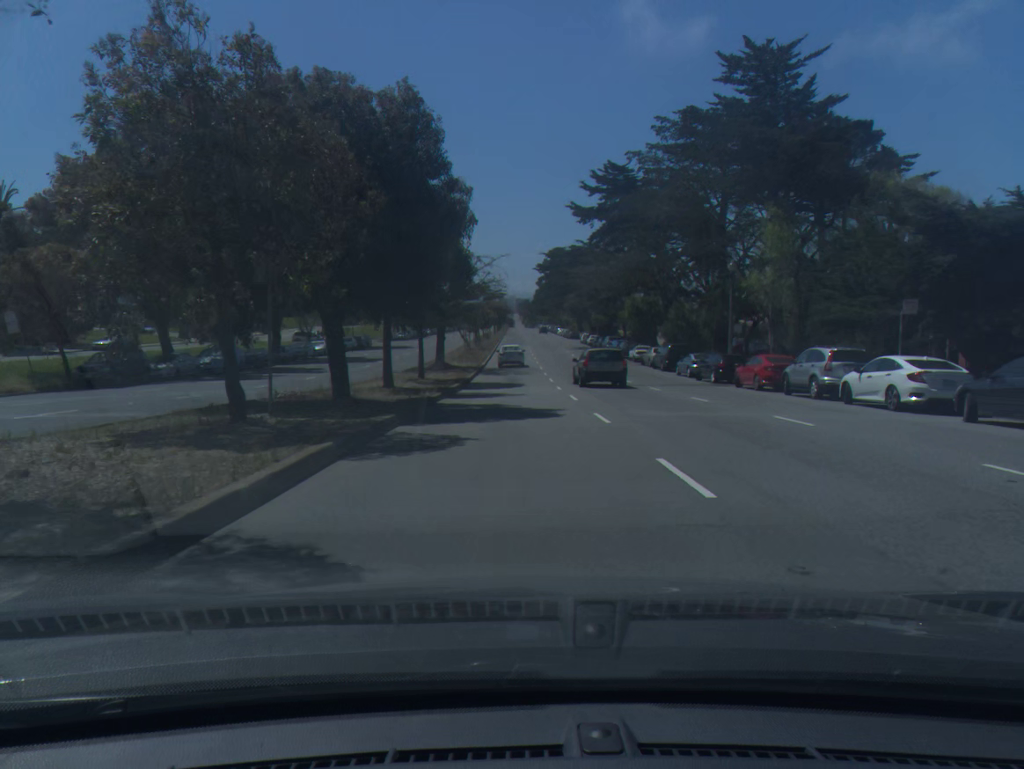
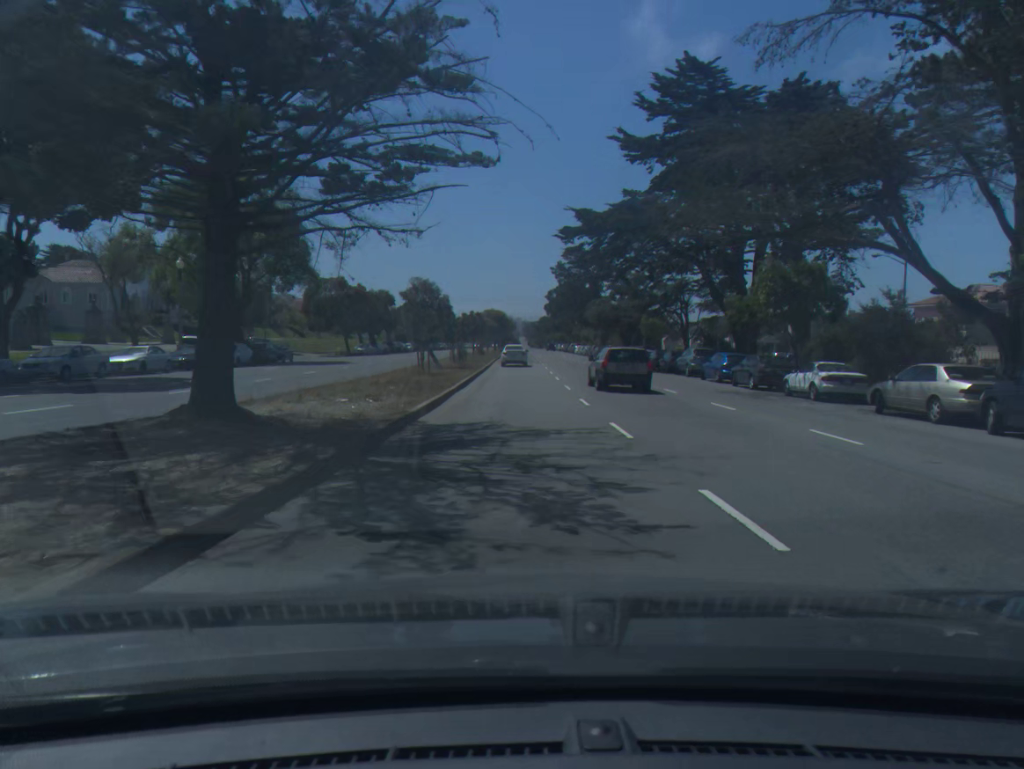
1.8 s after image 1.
(-0.2, +37.2) m; 0°
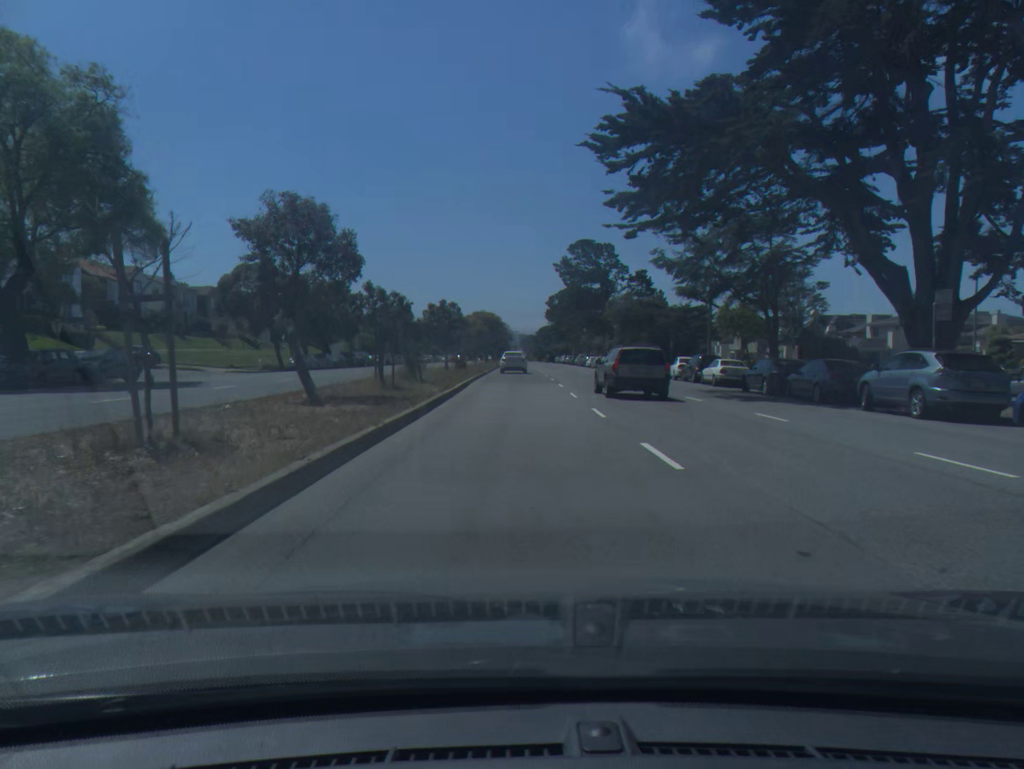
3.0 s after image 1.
(0.0, +25.8) m; 0°
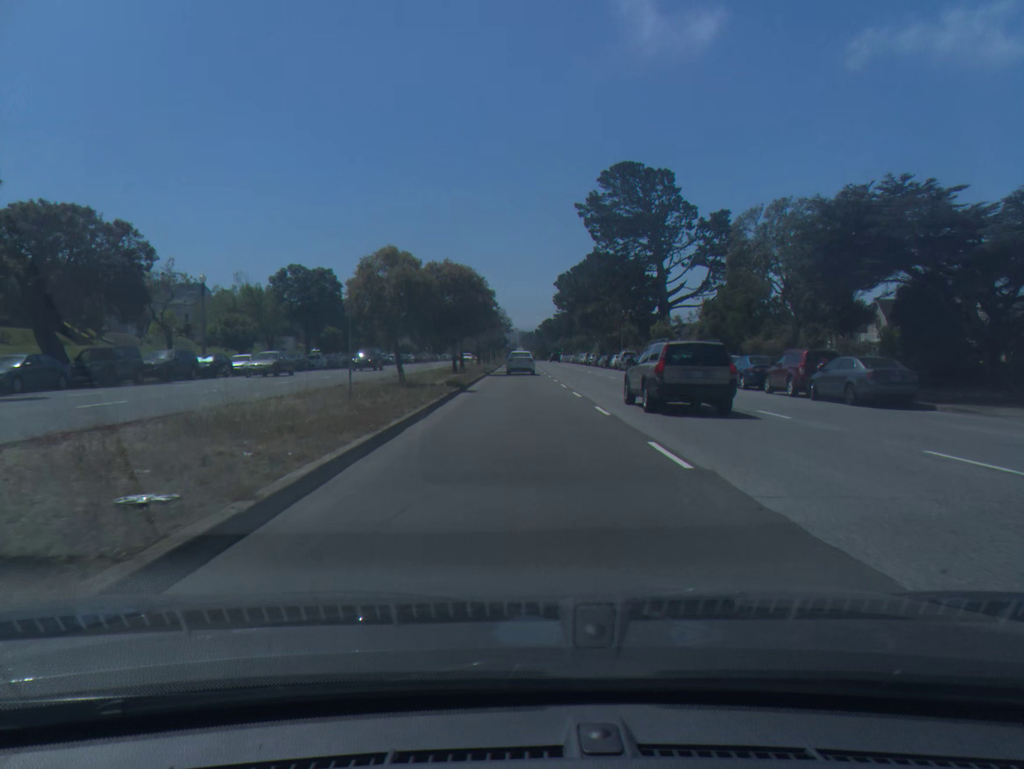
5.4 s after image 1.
(-0.1, +51.3) m; 0°
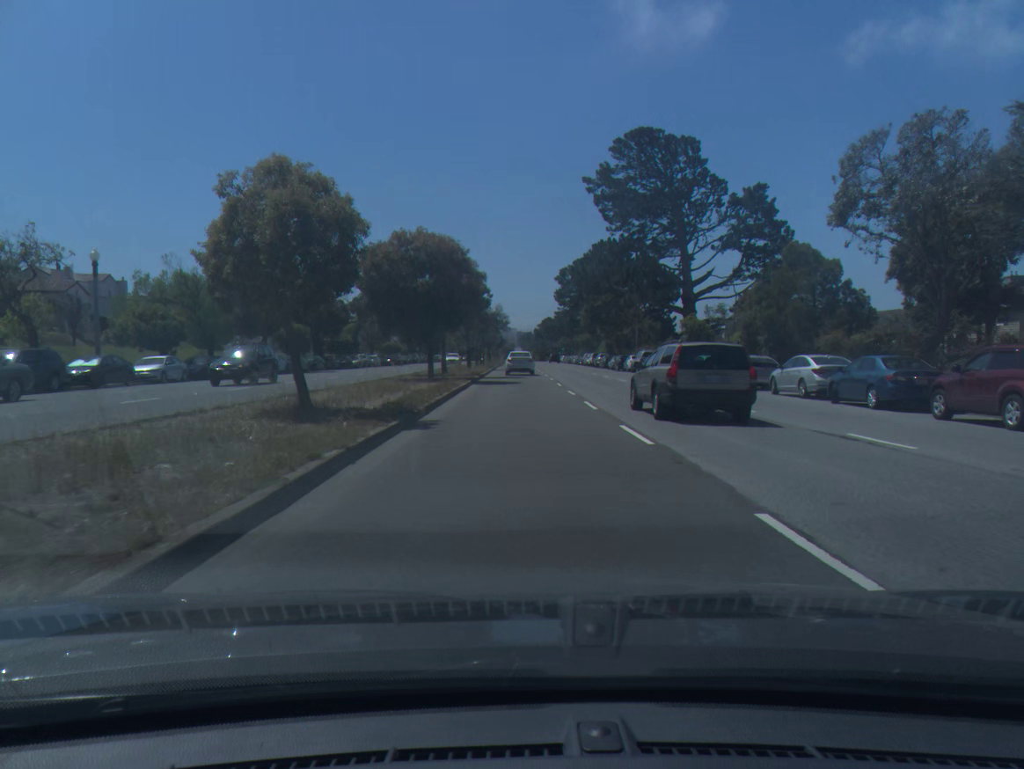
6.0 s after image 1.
(0.0, +12.5) m; 0°
